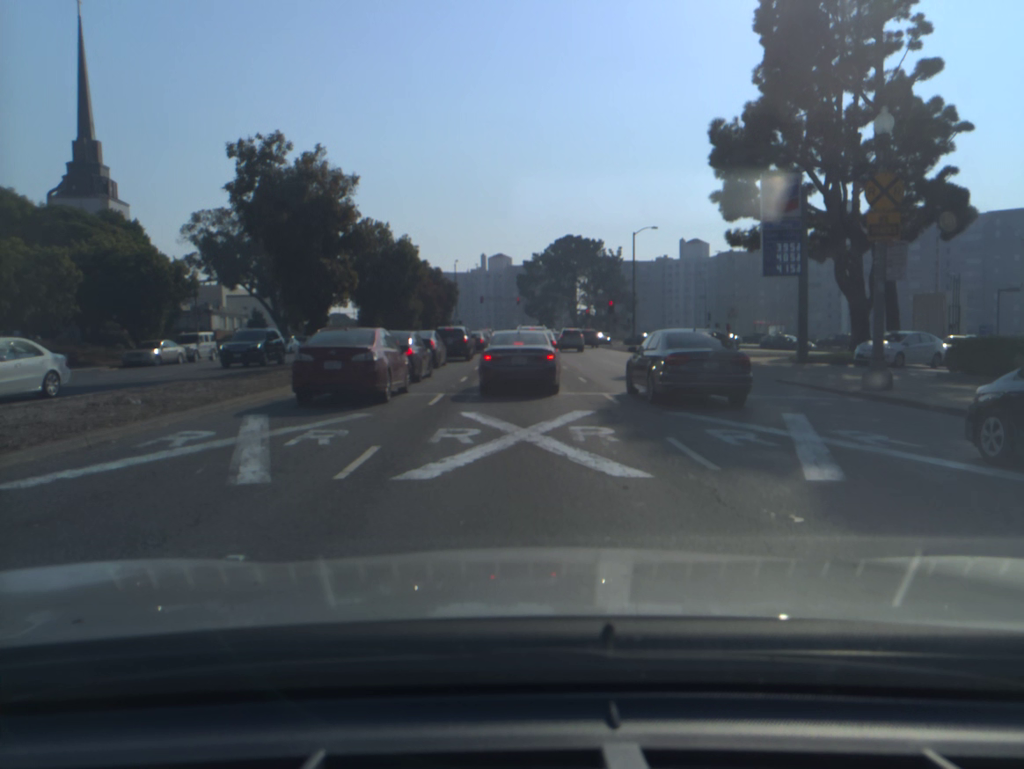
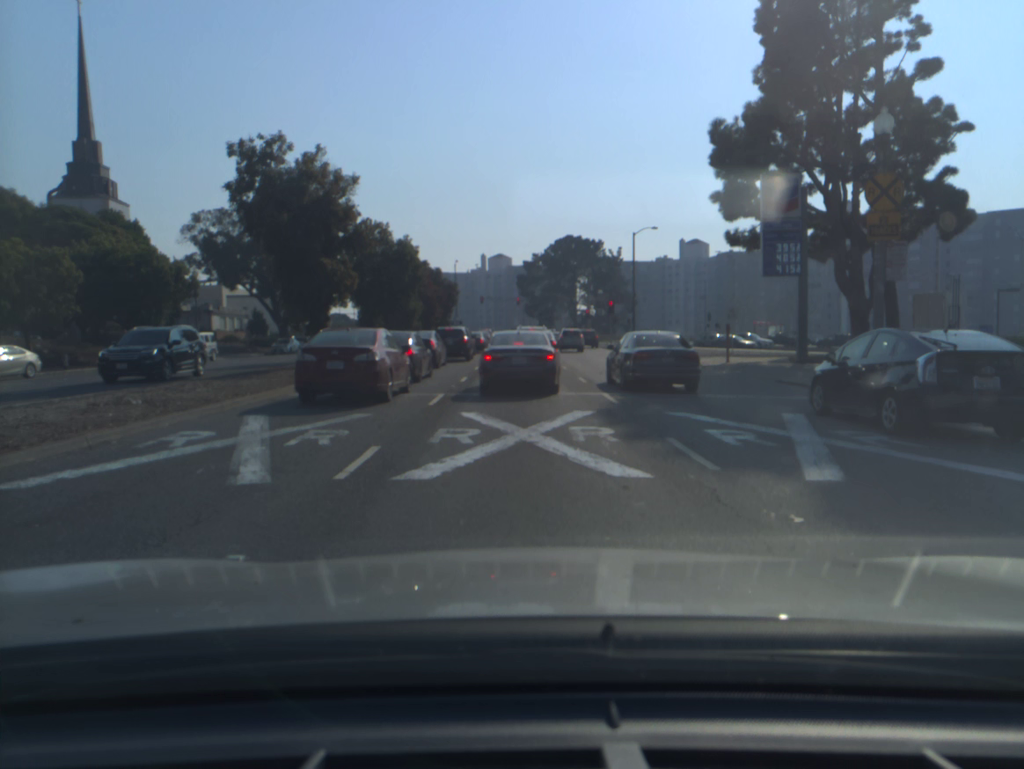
(0.0, 0.0) m; 0°
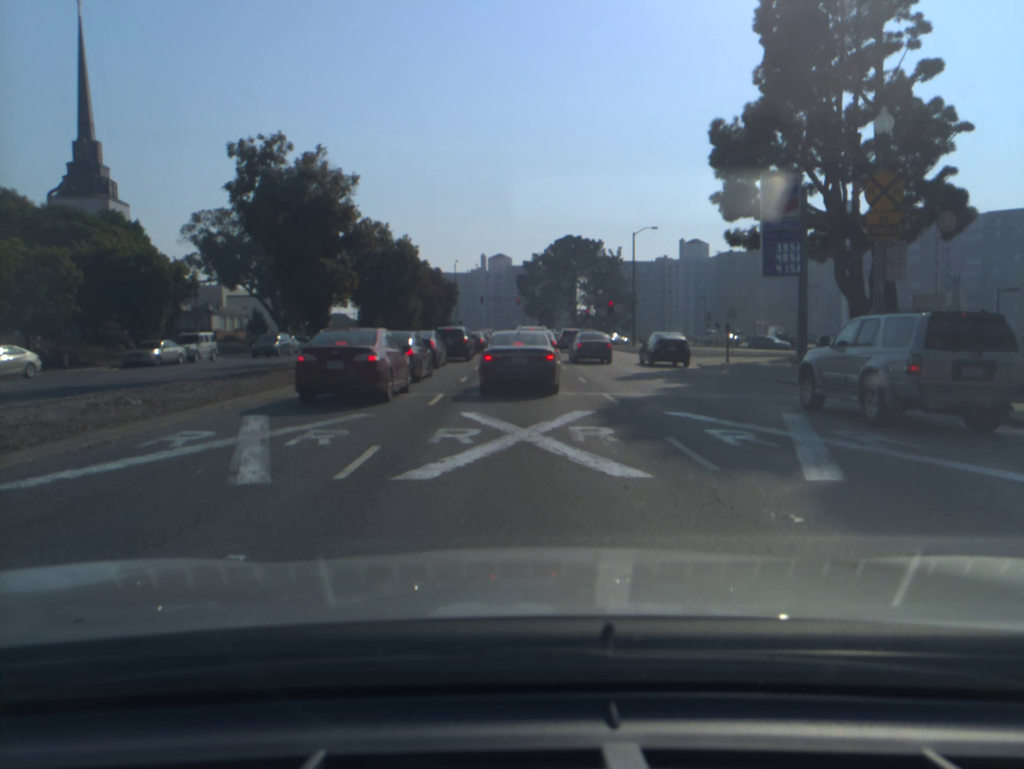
(0.0, 0.0) m; 0°
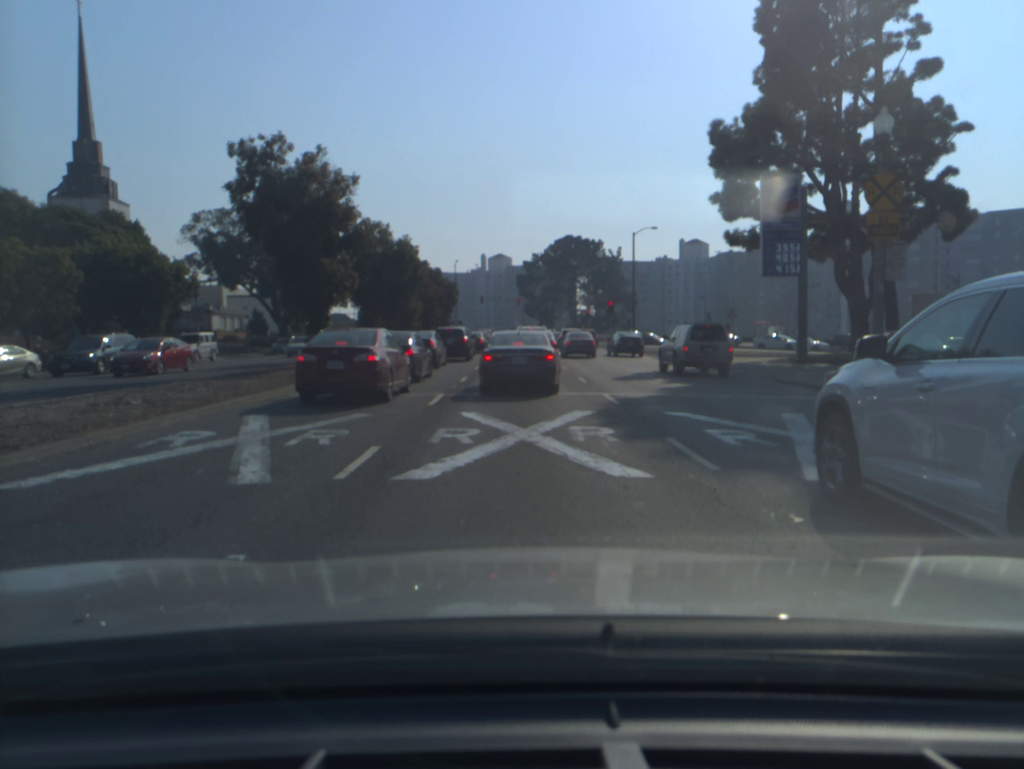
(0.0, 0.0) m; 0°
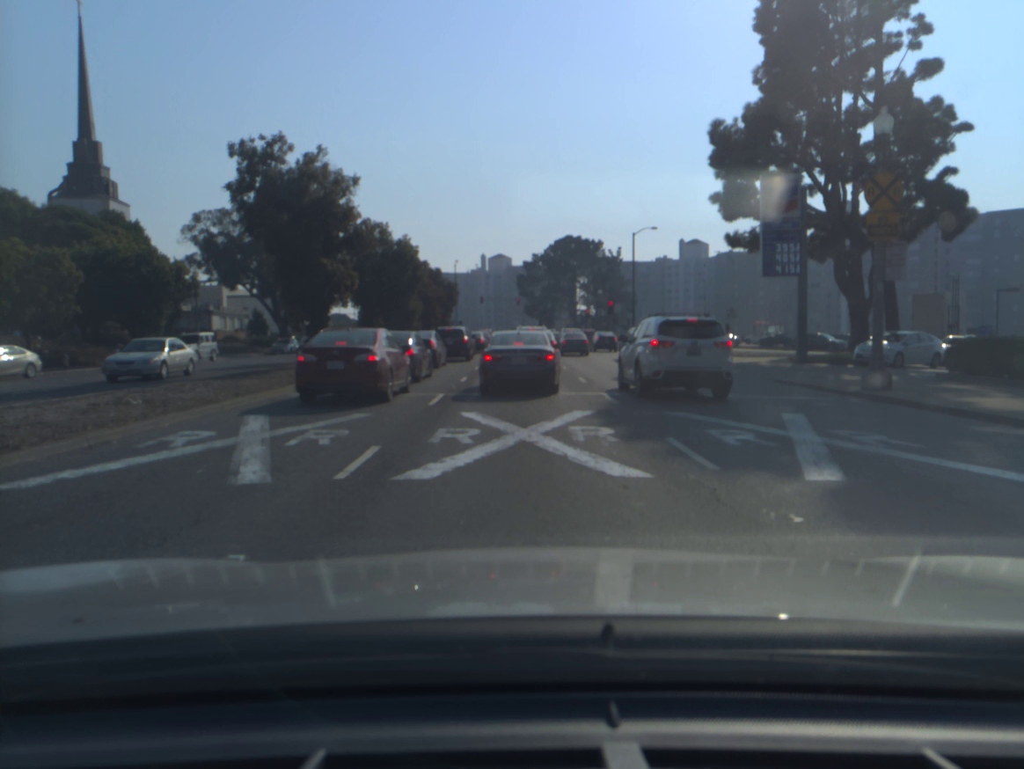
(0.0, 0.0) m; 0°
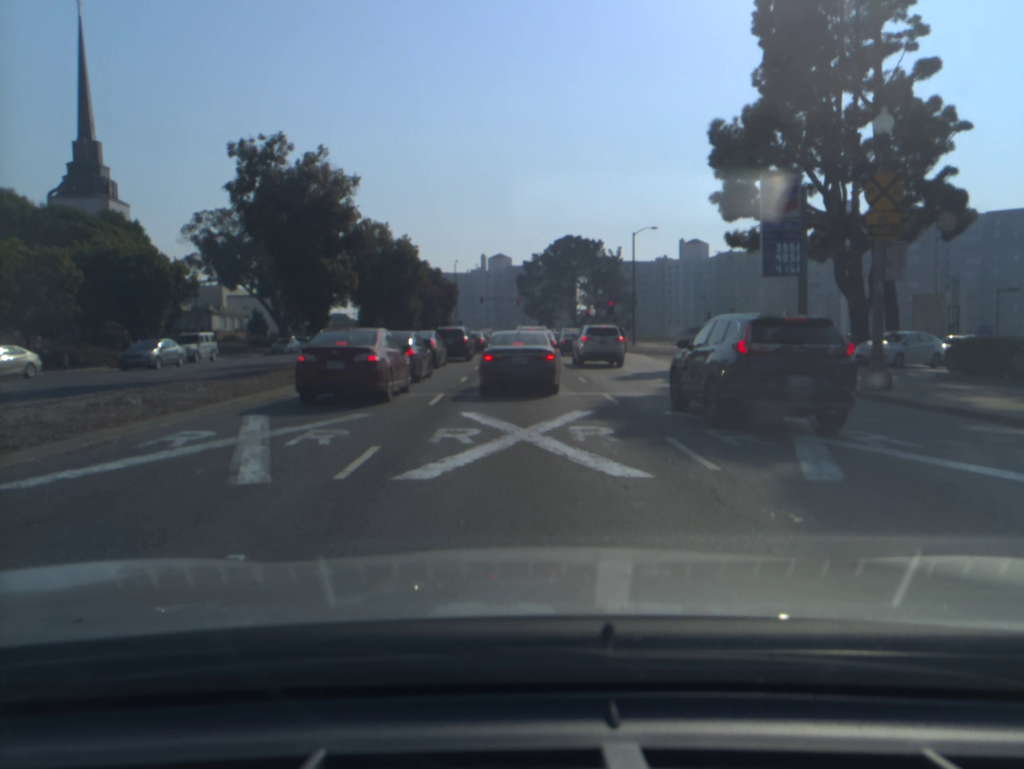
(0.0, 0.0) m; 0°
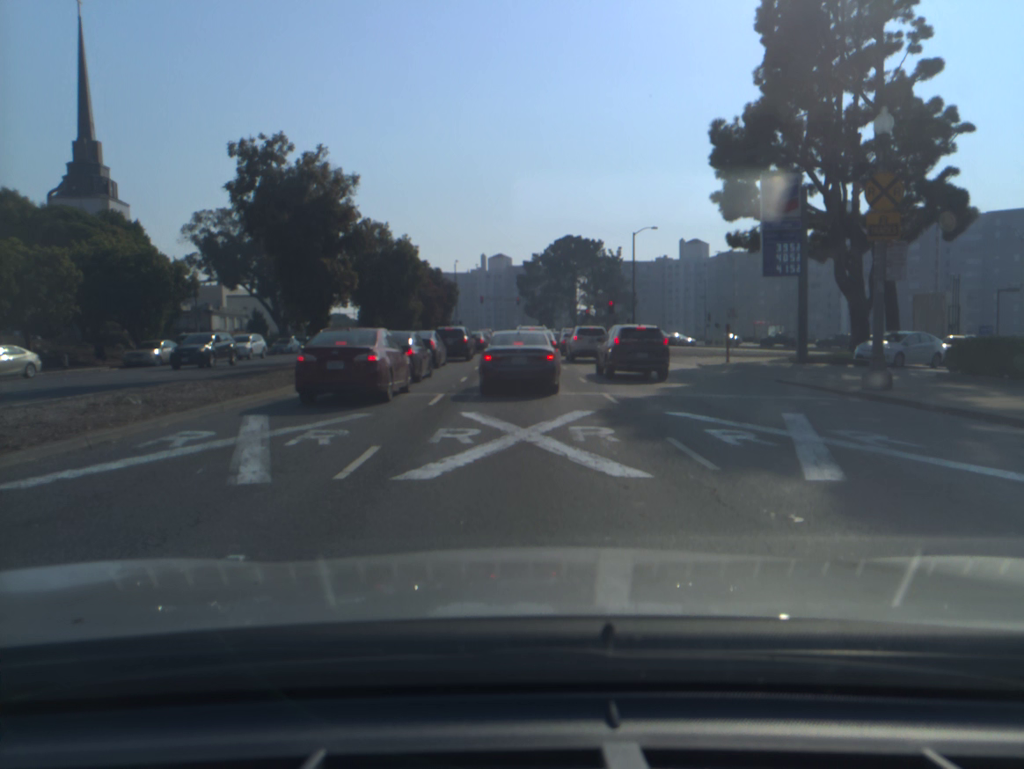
(0.0, 0.0) m; 0°
